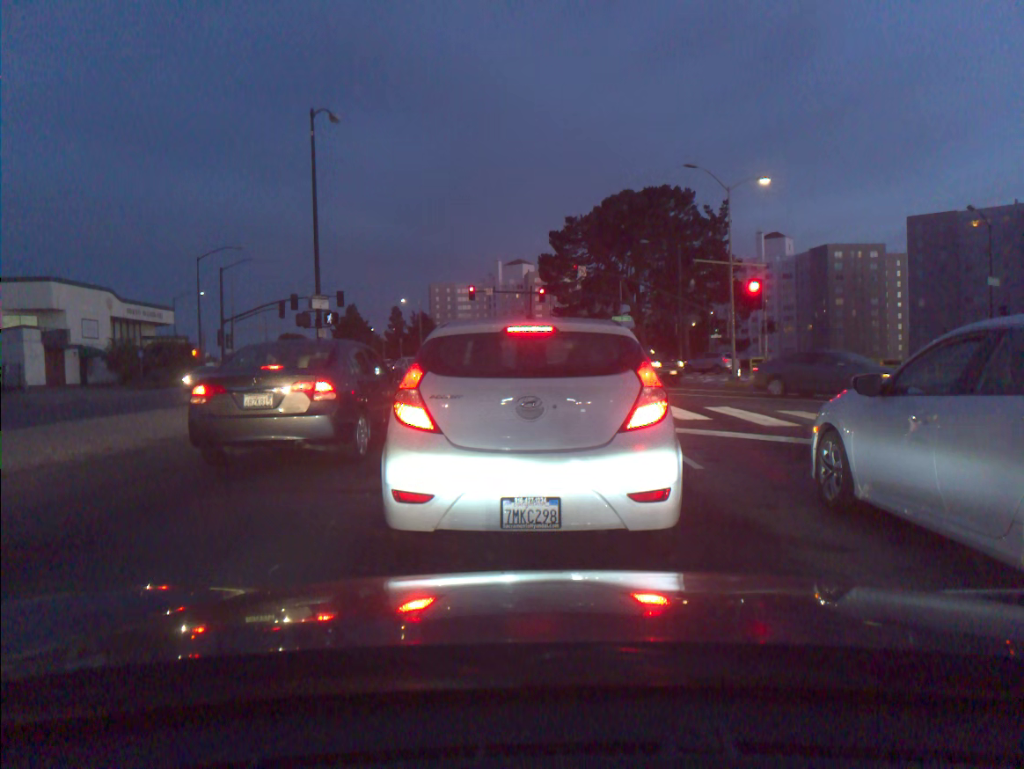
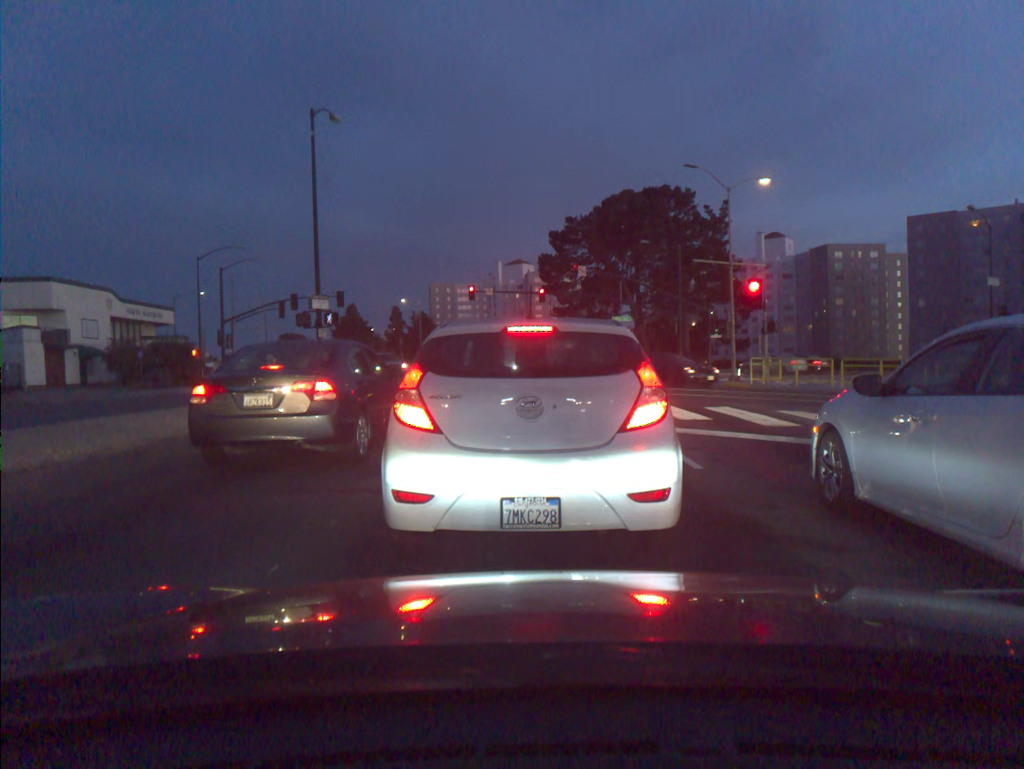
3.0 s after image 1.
(0.0, 0.0) m; 0°
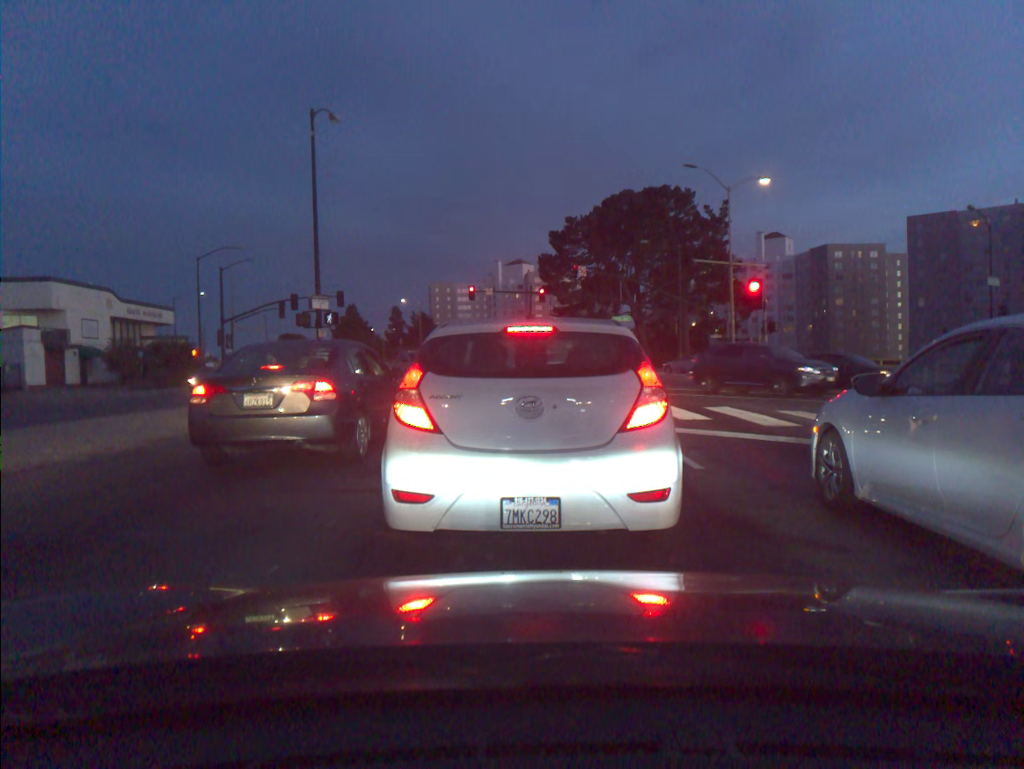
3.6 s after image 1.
(0.0, 0.0) m; 0°
